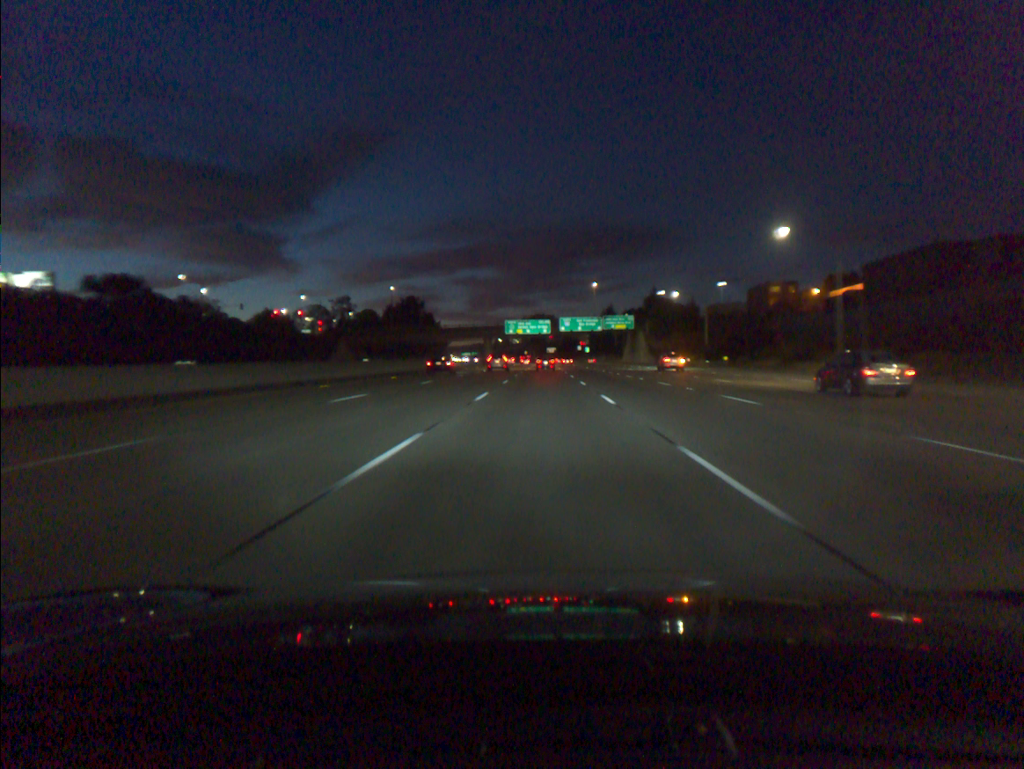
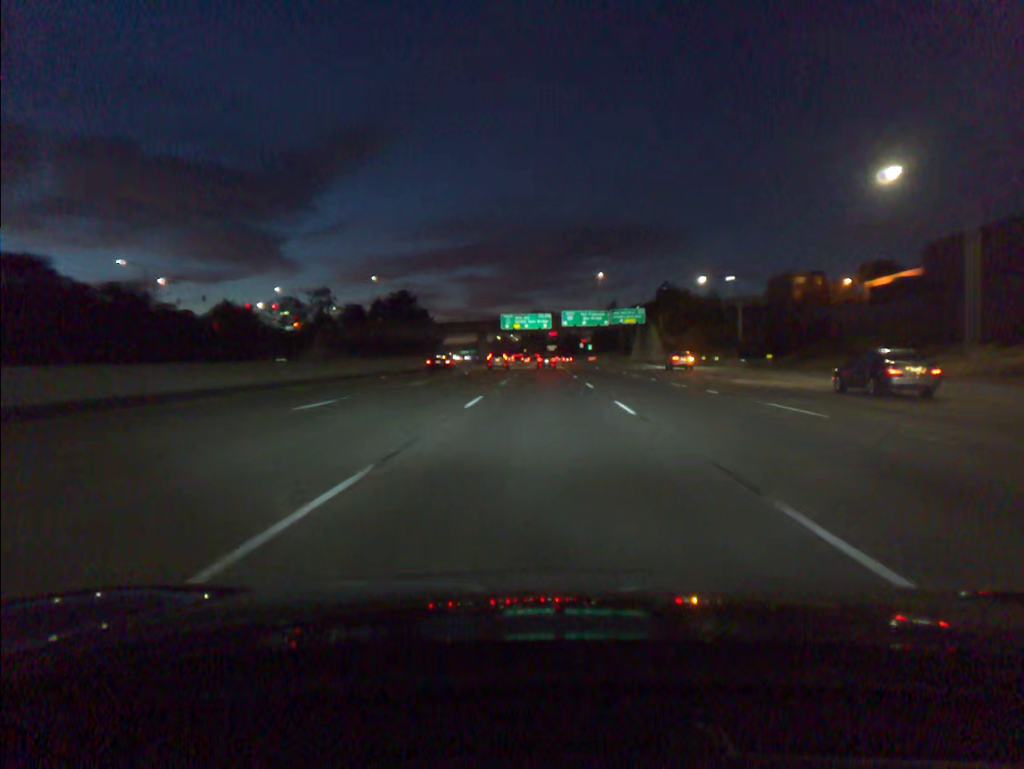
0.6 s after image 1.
(0.0, +18.1) m; 0°
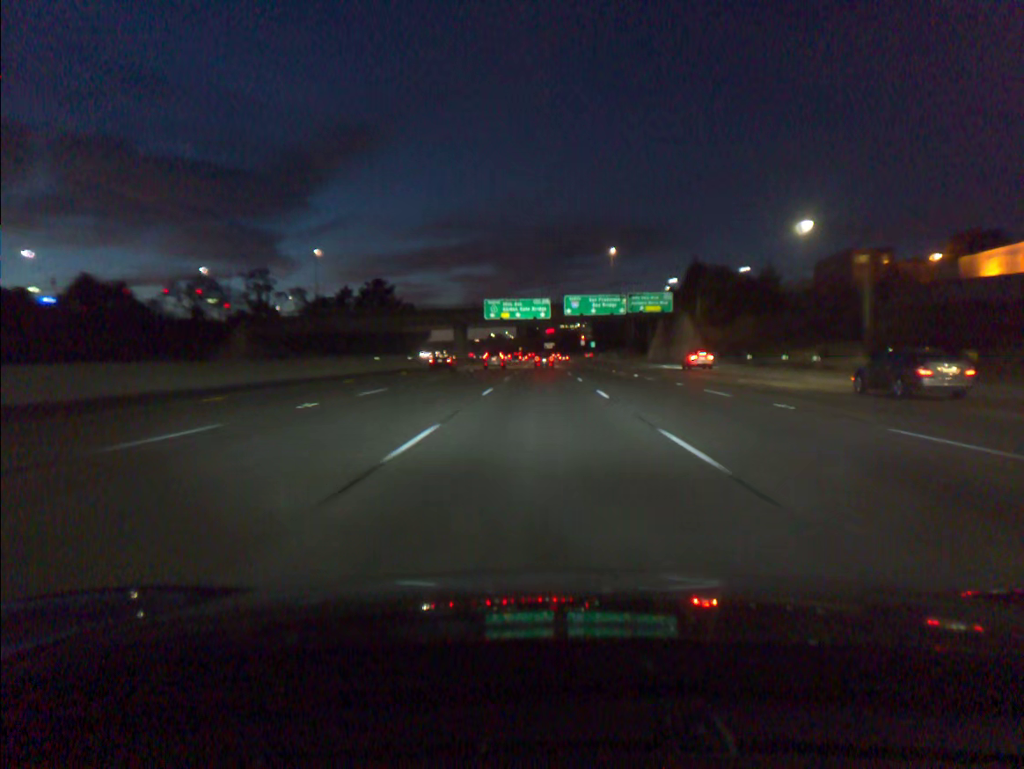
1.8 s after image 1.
(+0.1, +36.3) m; 0°
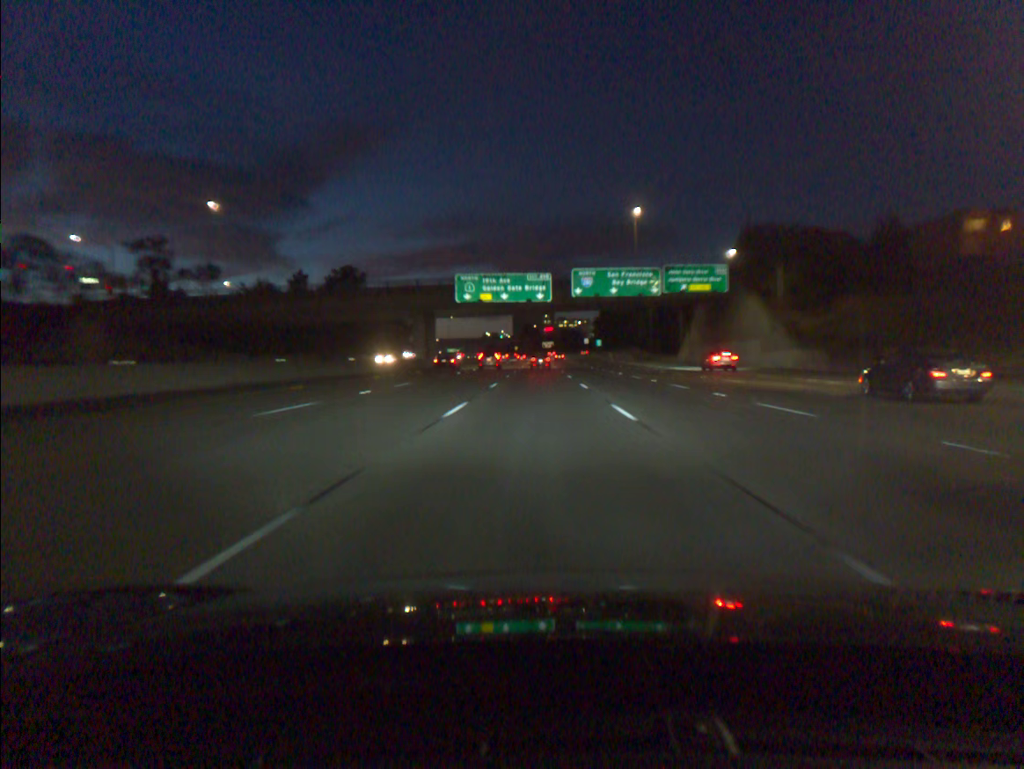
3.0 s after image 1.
(+0.1, +36.3) m; 0°
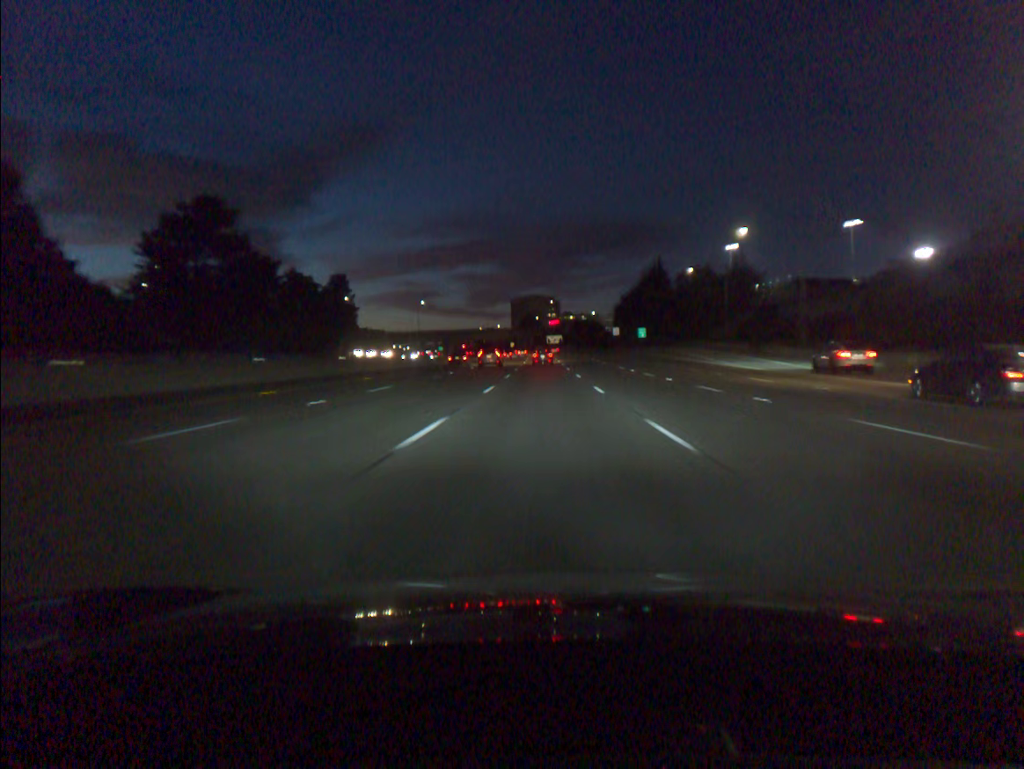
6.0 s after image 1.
(-0.5, +90.8) m; 0°
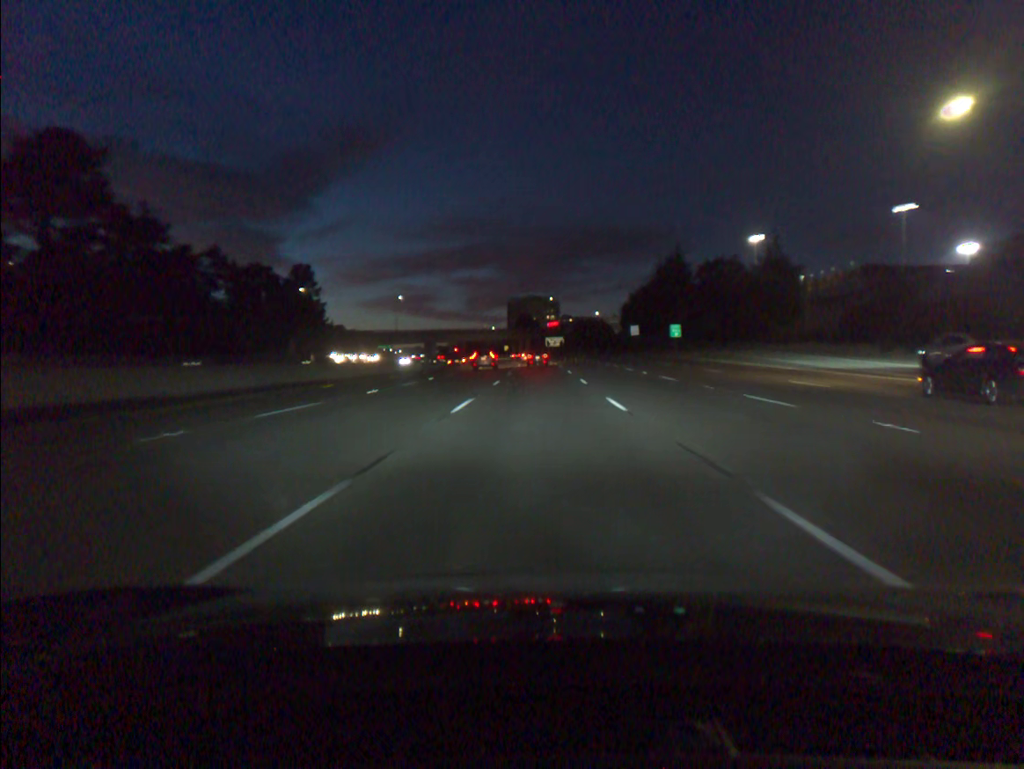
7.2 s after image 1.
(+0.1, +36.1) m; 0°
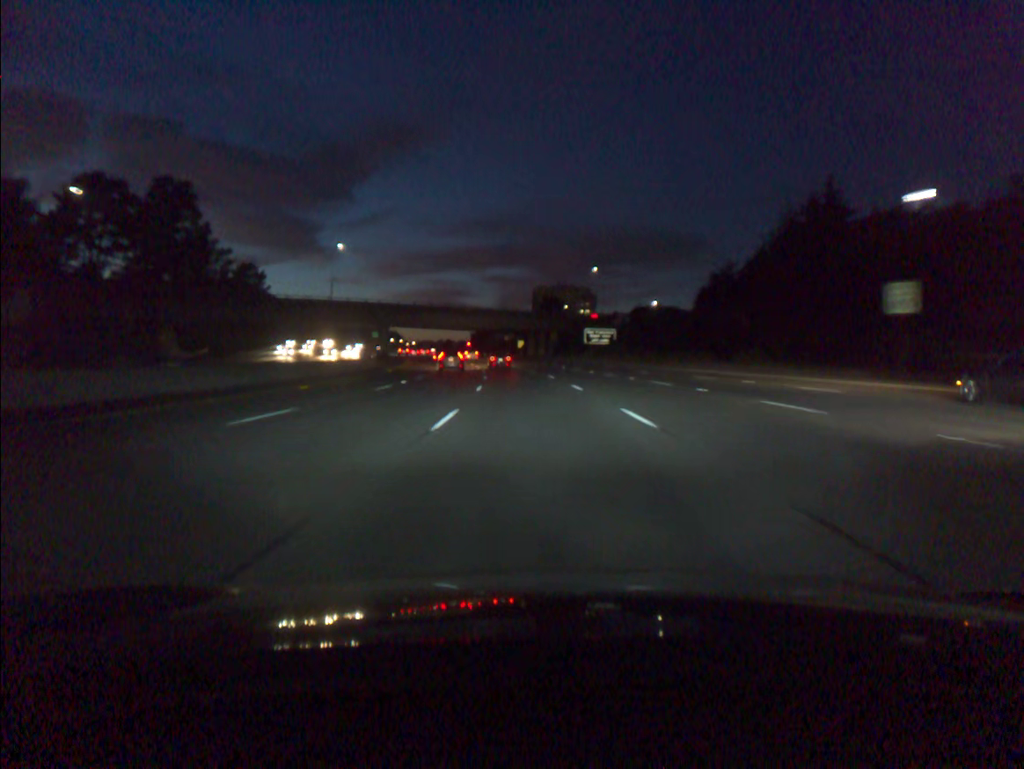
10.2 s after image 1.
(-0.7, +89.3) m; -2°
